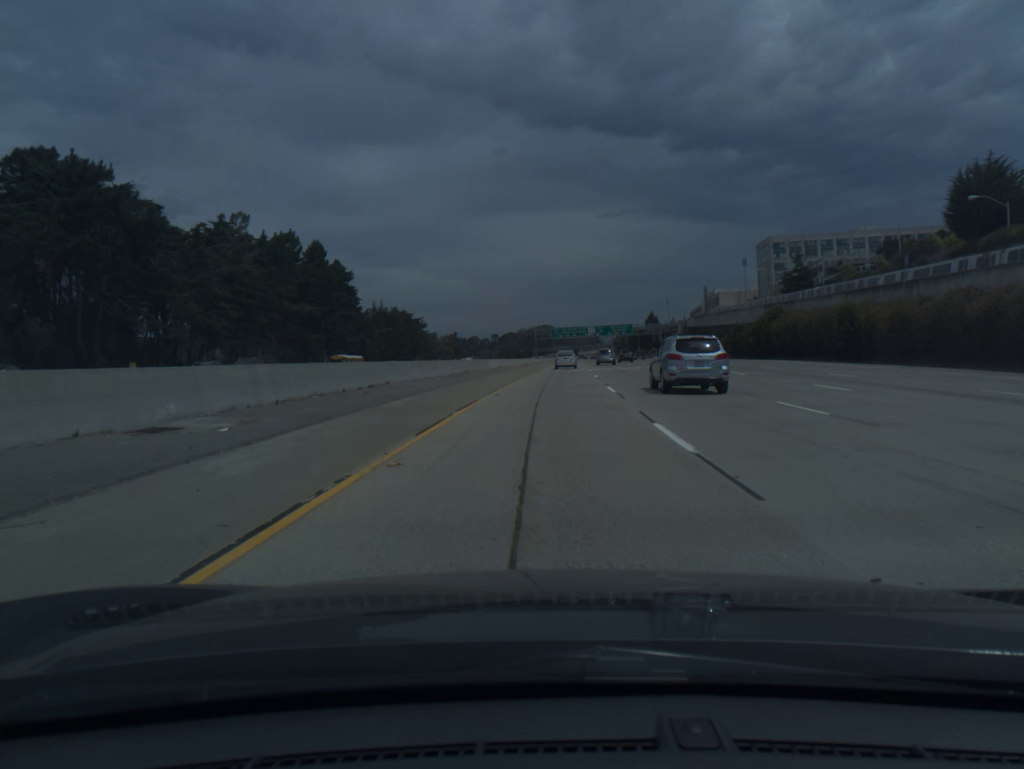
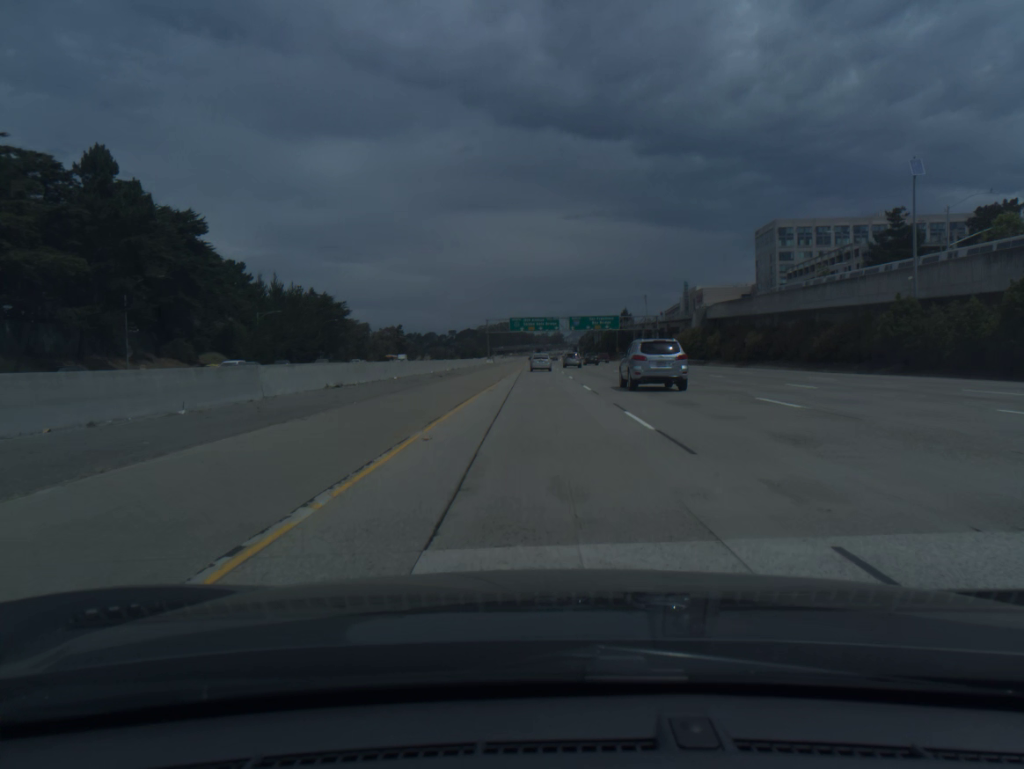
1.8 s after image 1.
(+1.6, +55.8) m; +3°
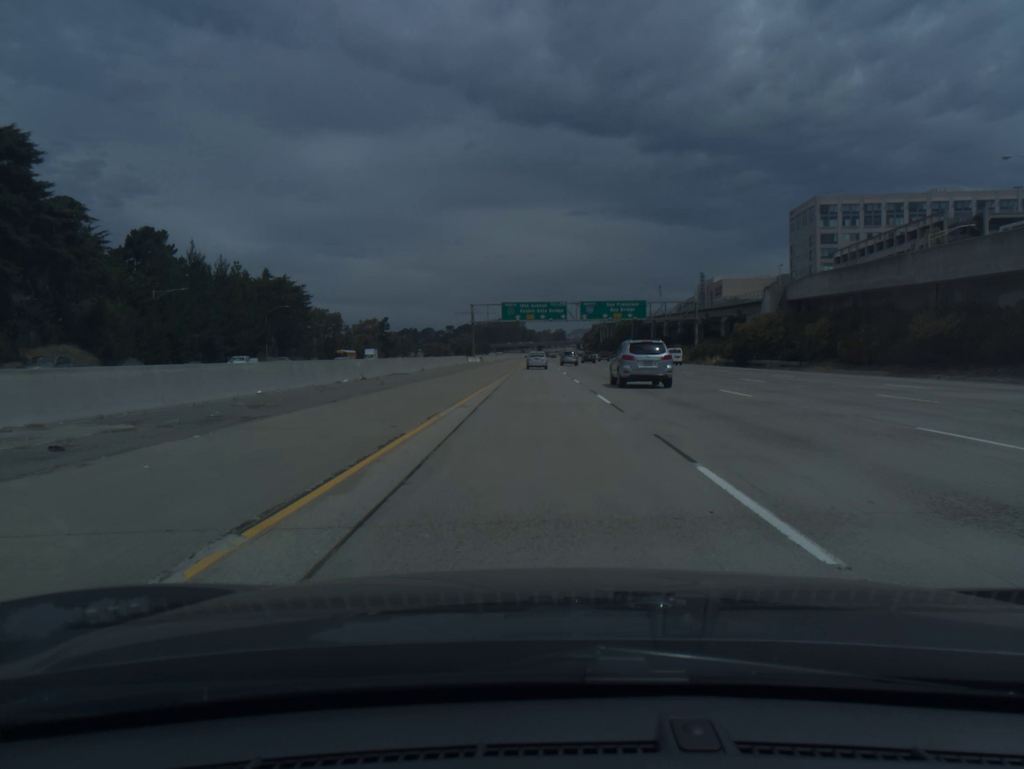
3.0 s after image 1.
(0.0, +37.2) m; 0°
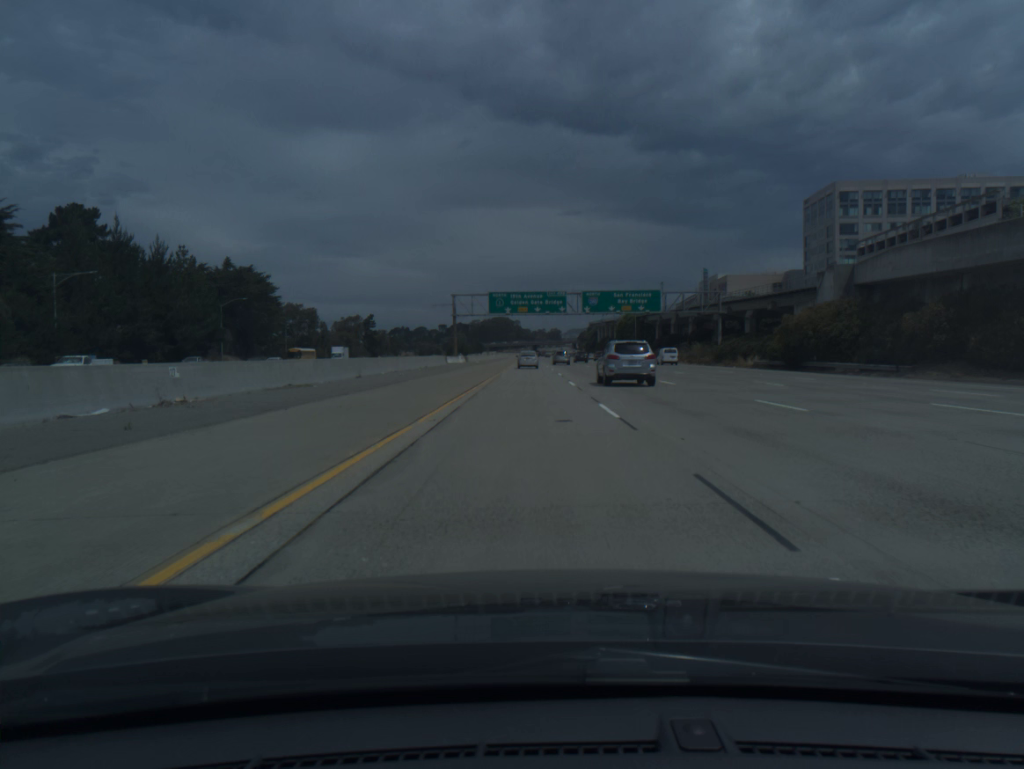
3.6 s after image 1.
(+0.1, +18.6) m; 0°
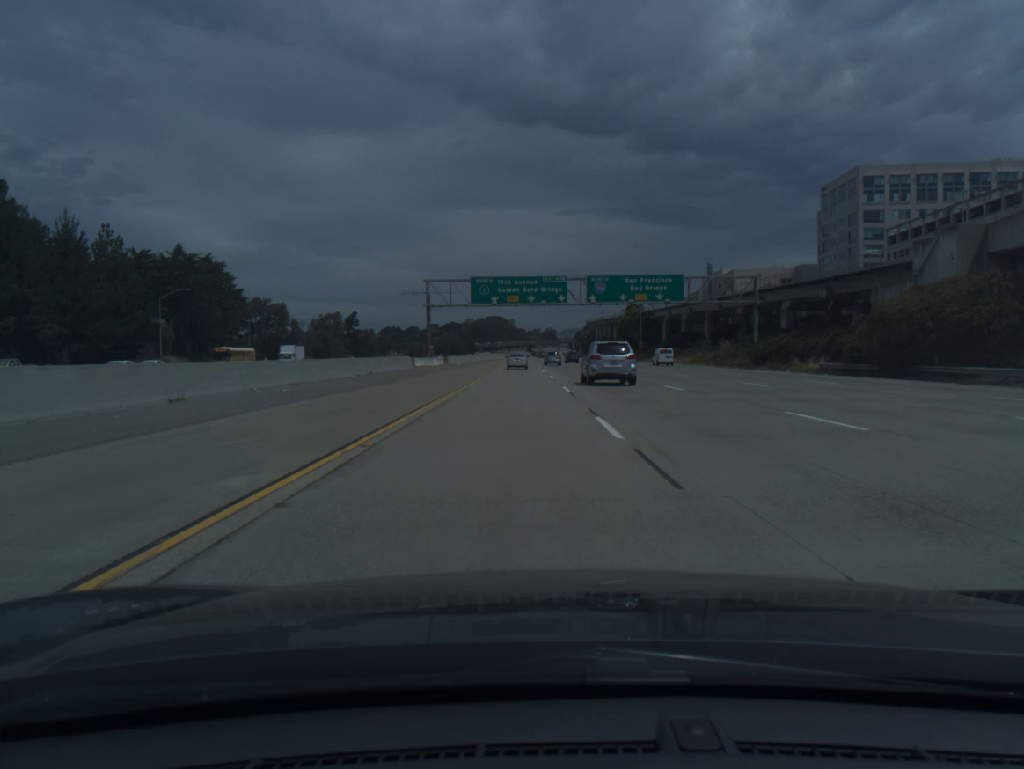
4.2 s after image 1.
(+0.1, +18.6) m; 0°
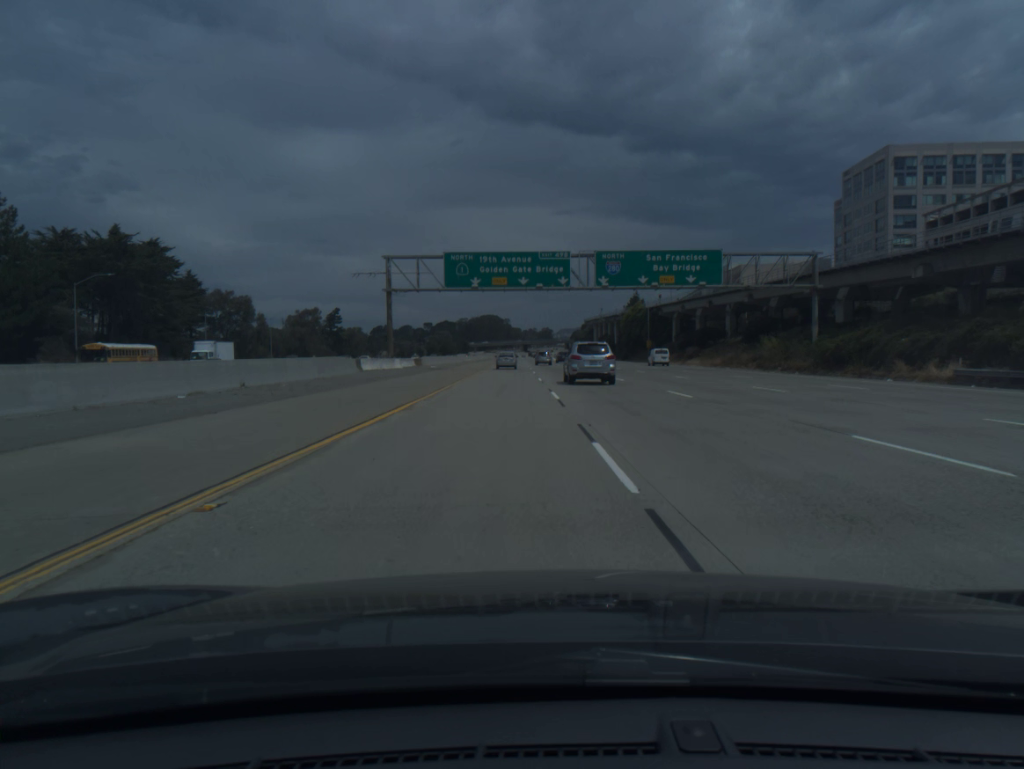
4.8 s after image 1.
(0.0, +18.7) m; 0°
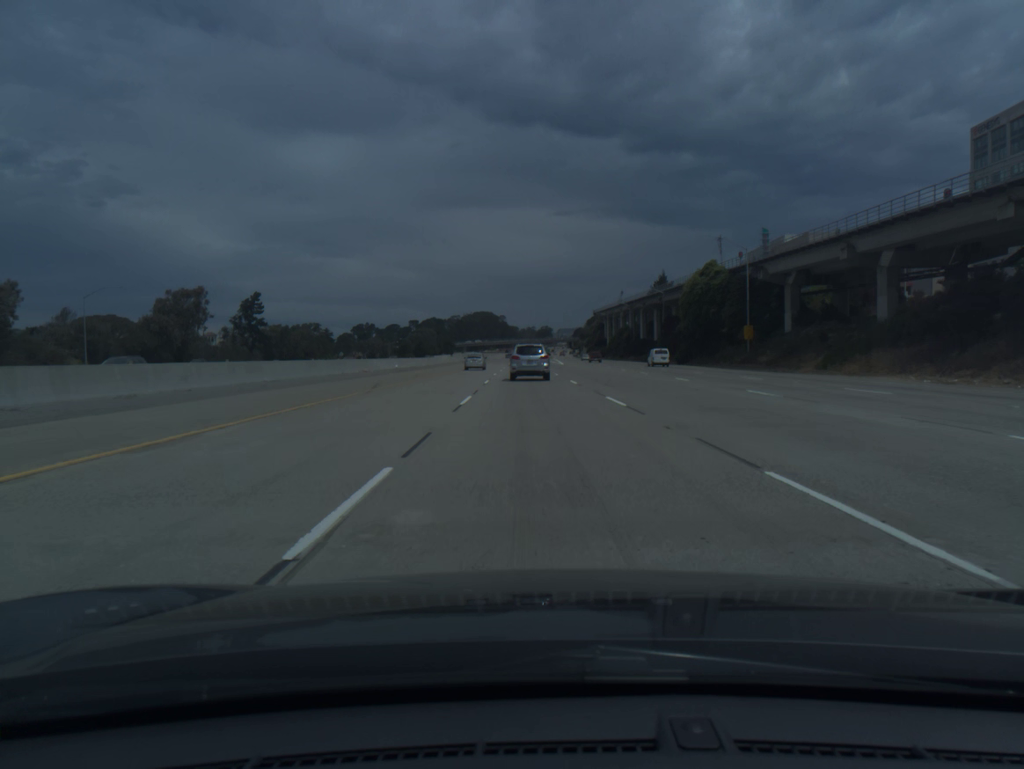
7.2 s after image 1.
(+0.2, +75.2) m; 0°
